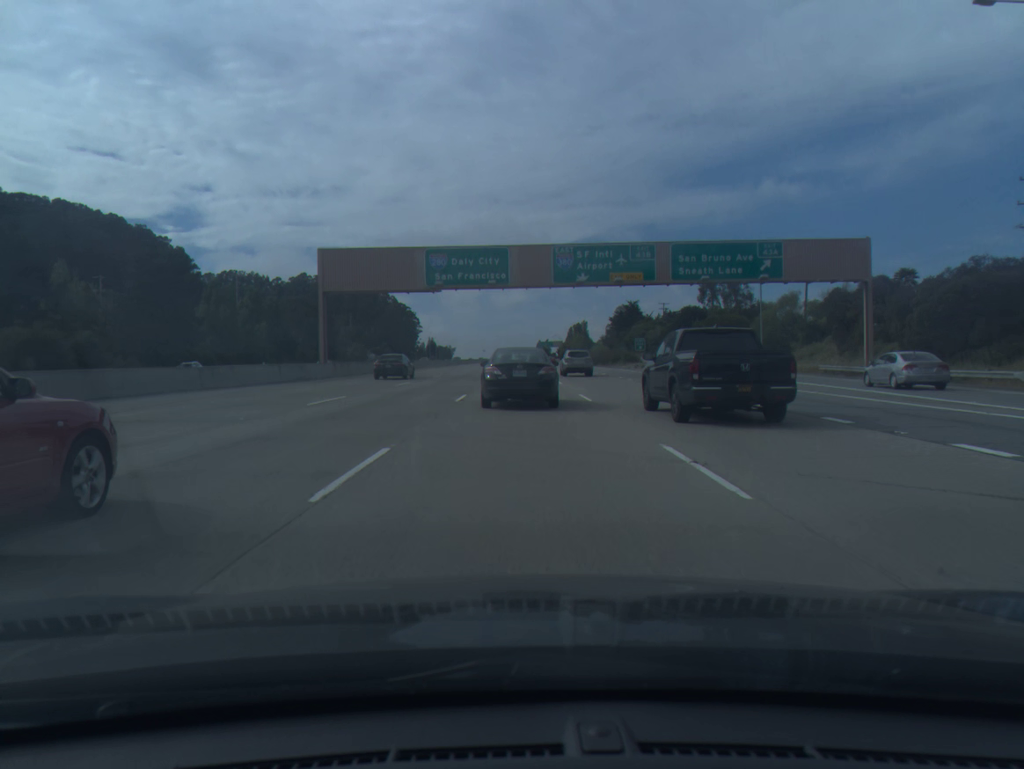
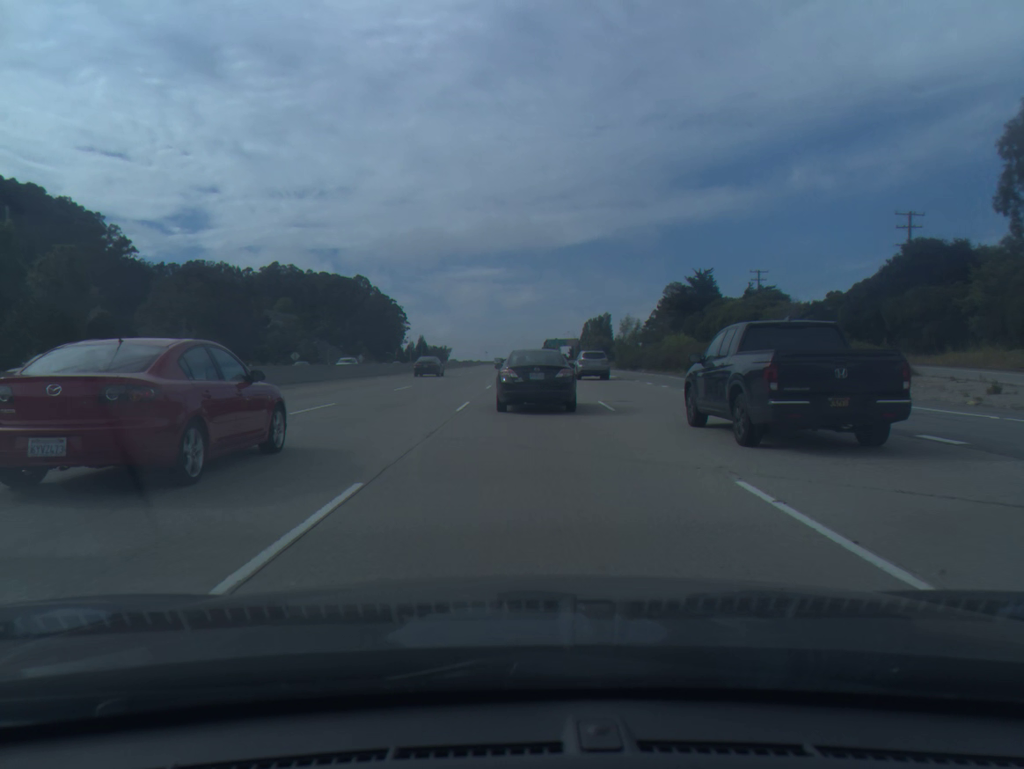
(-0.1, +75.6) m; 0°
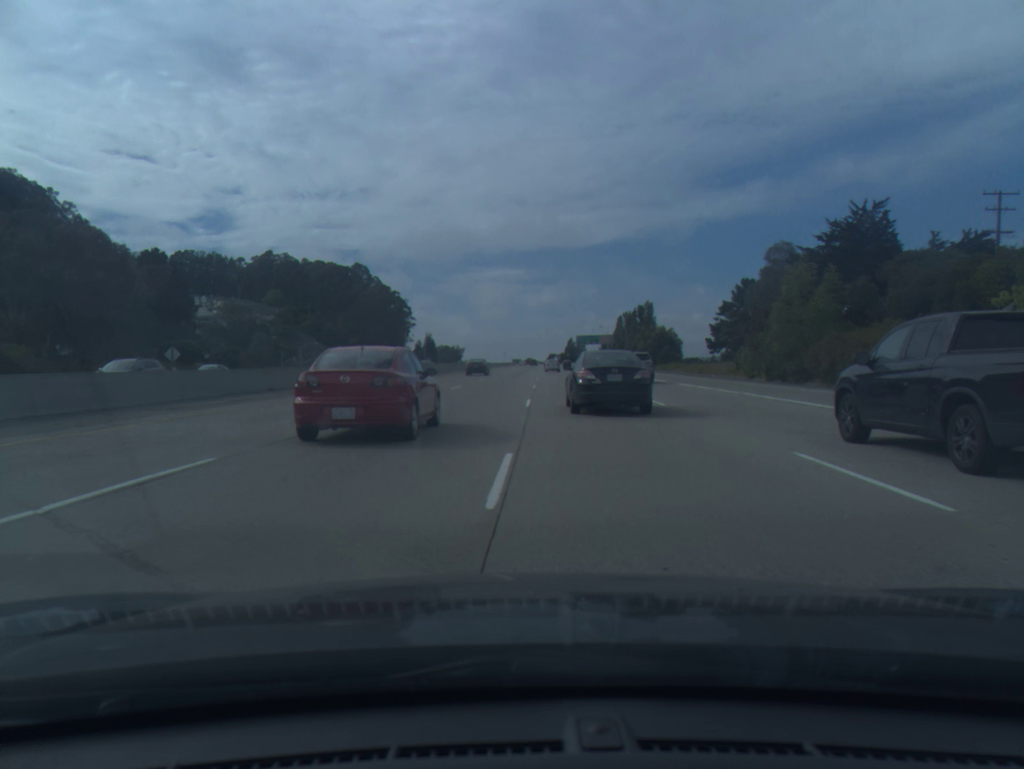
(-0.7, +55.9) m; -1°
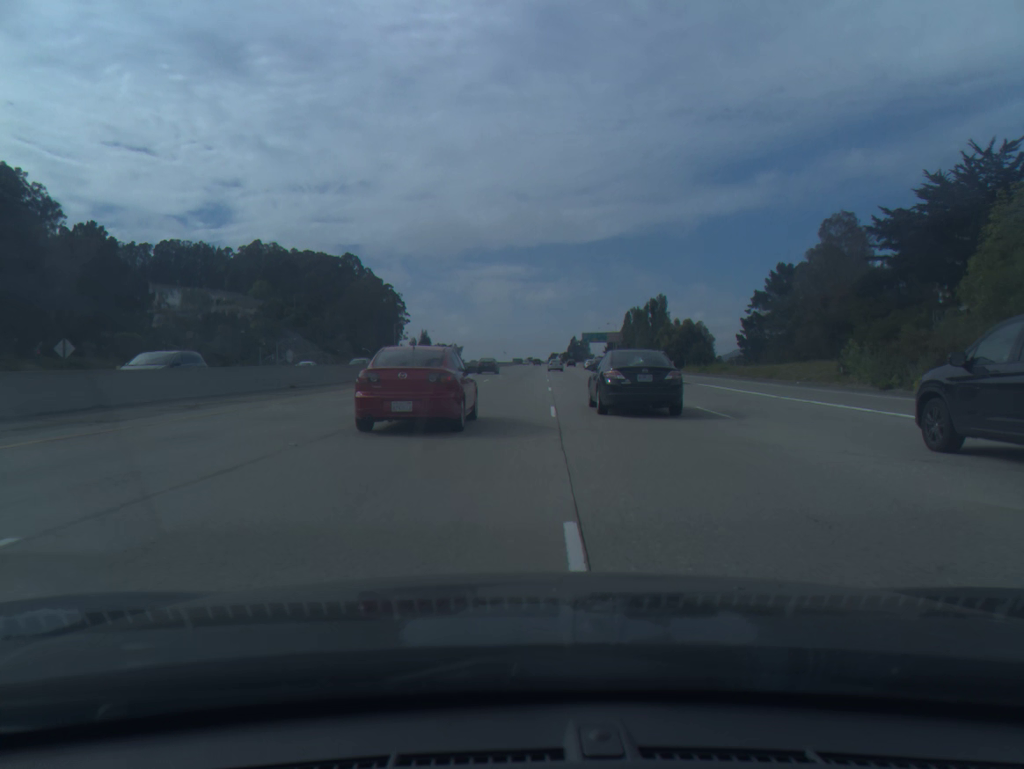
(0.0, +19.0) m; 0°
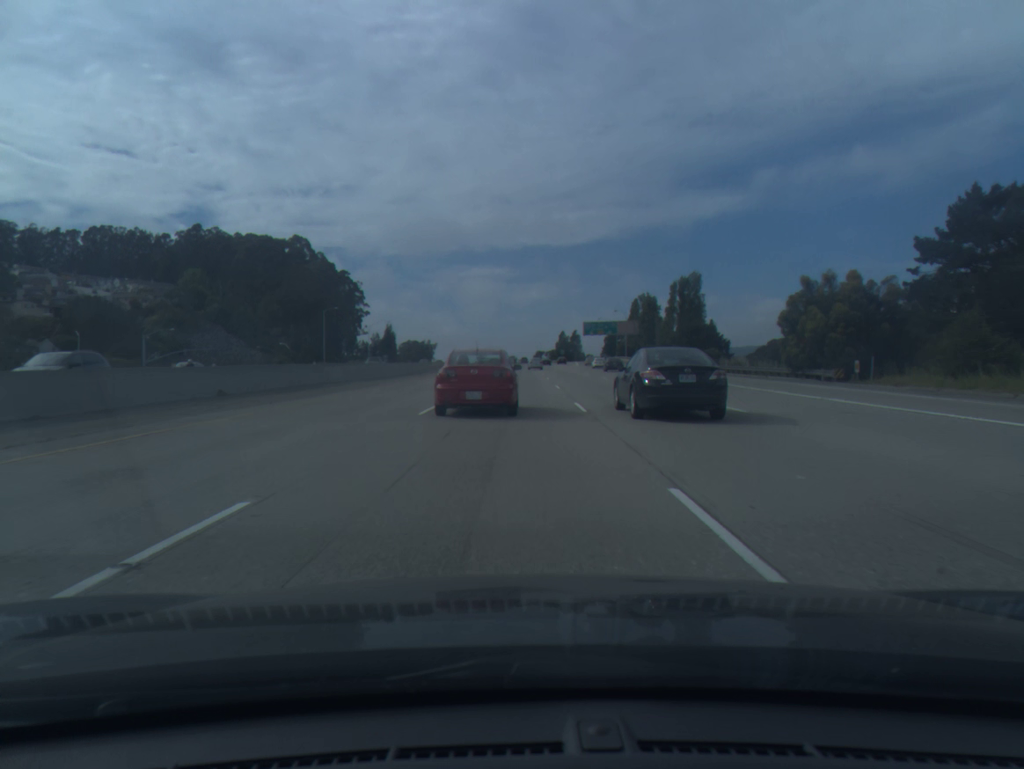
(+0.8, +56.9) m; +1°
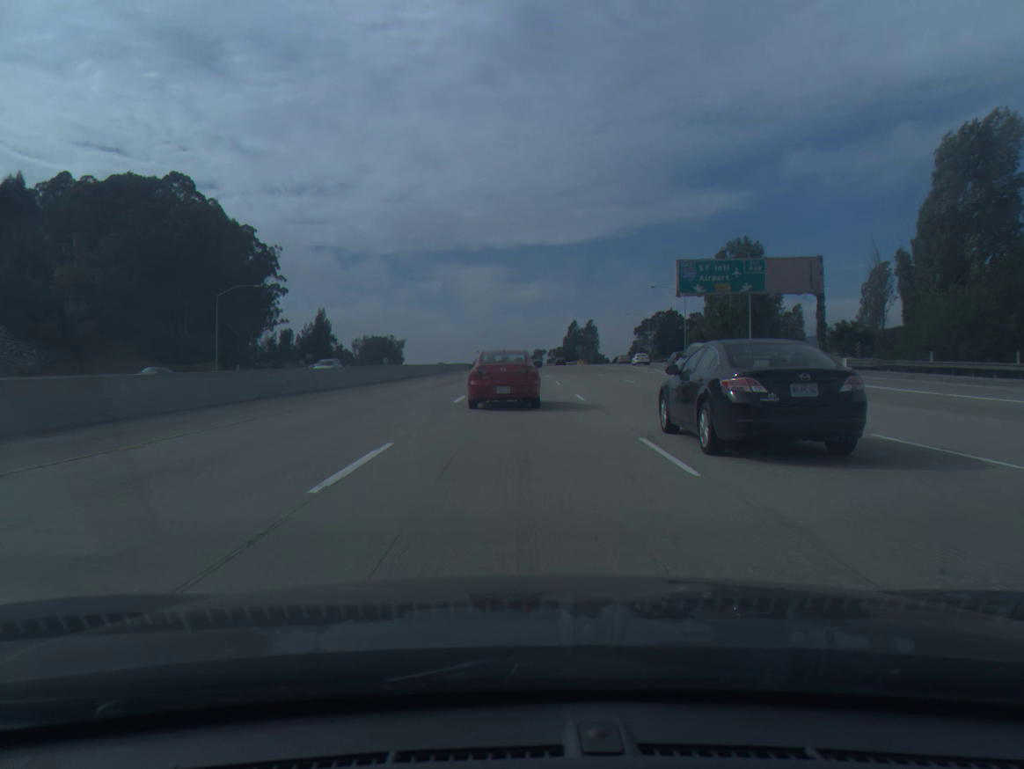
(+0.6, +97.8) m; 0°
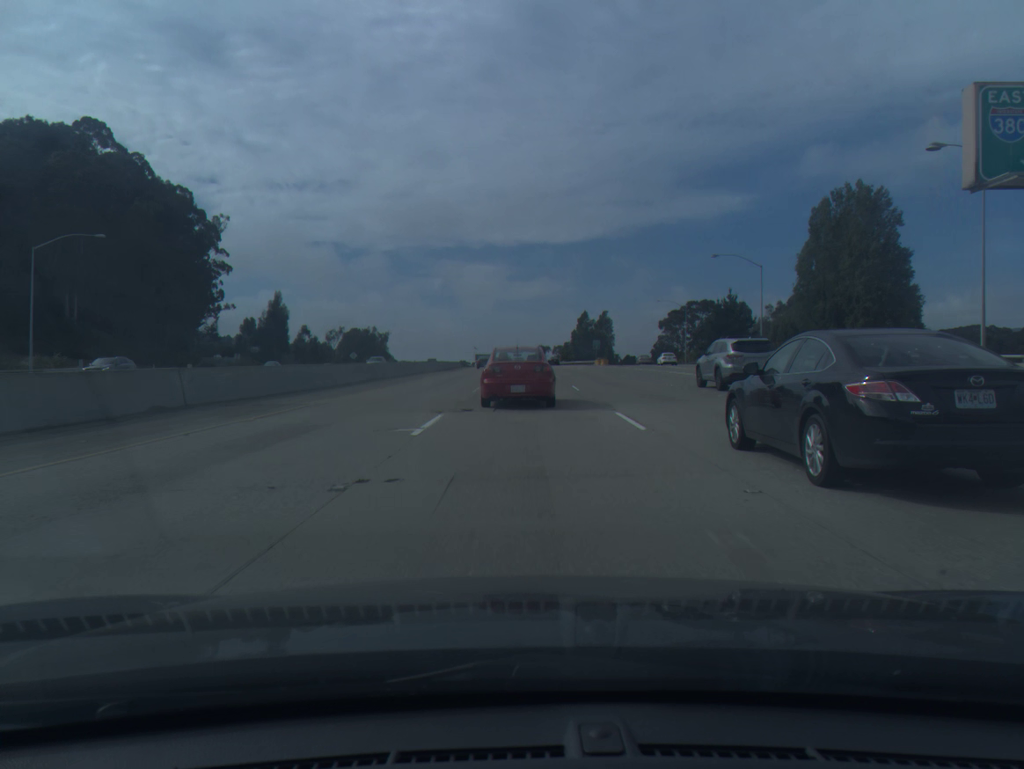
(0.0, +39.2) m; 0°
